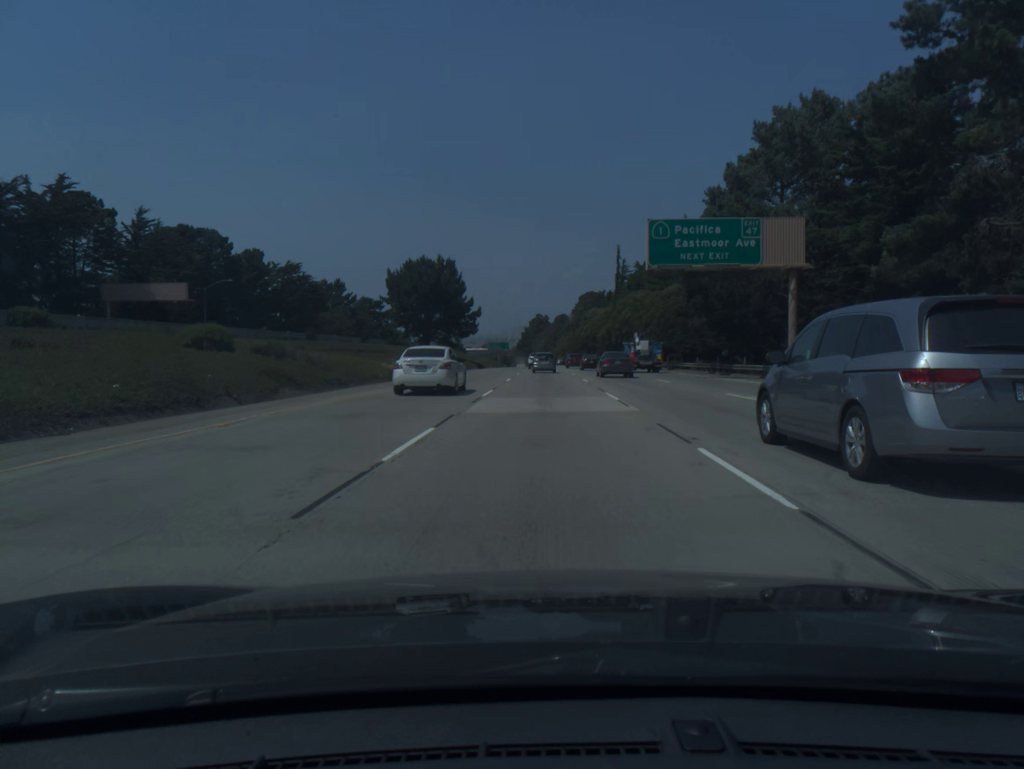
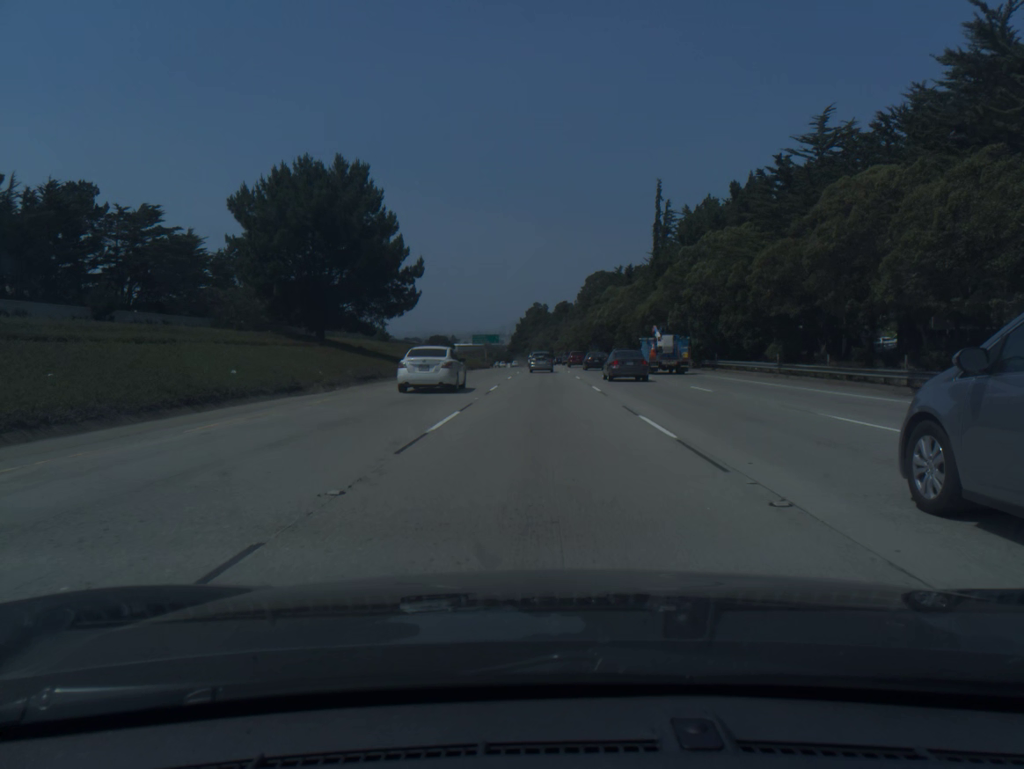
(0.0, +53.3) m; 0°
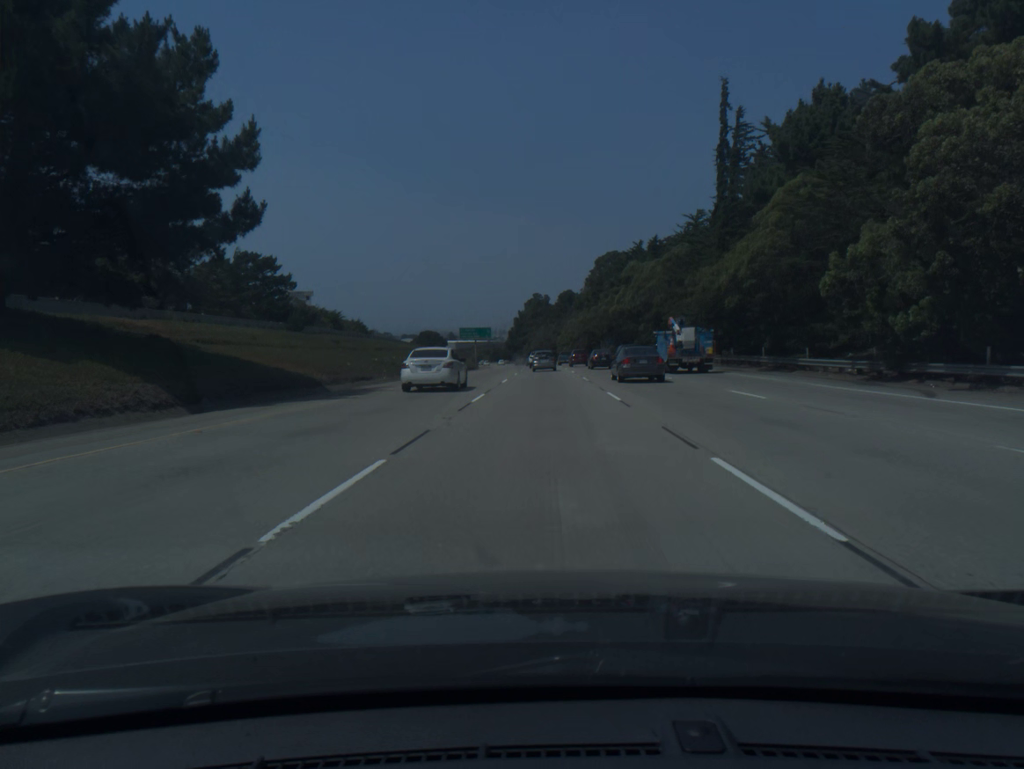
(0.0, +35.4) m; 0°
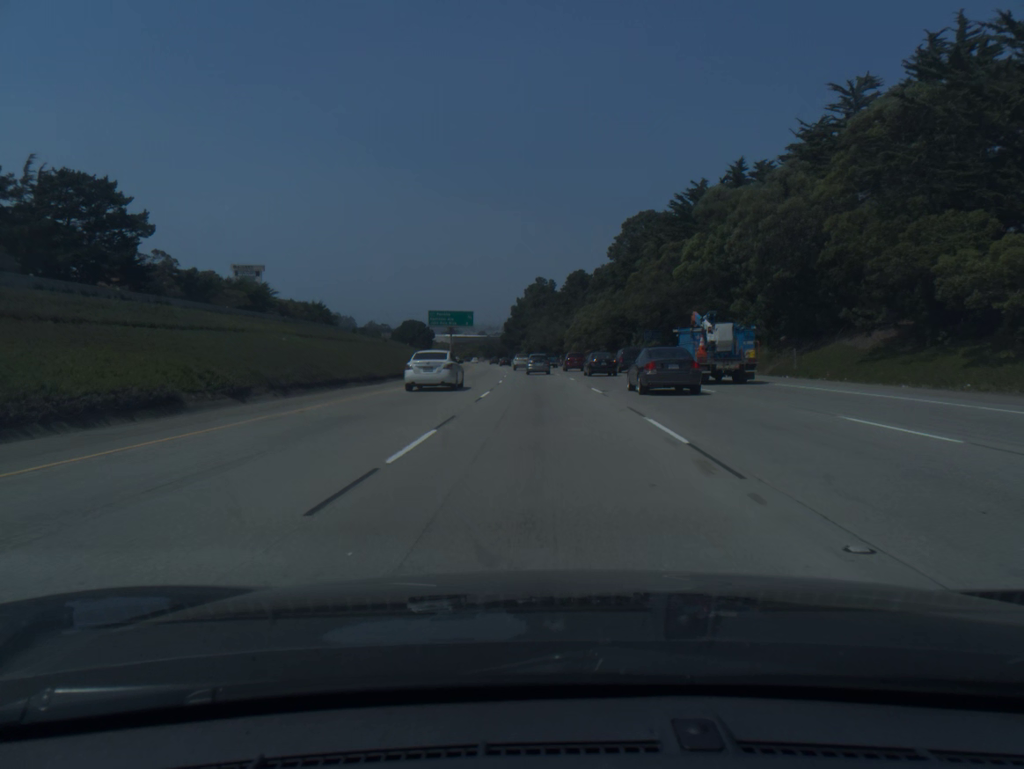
(0.0, +53.0) m; 0°
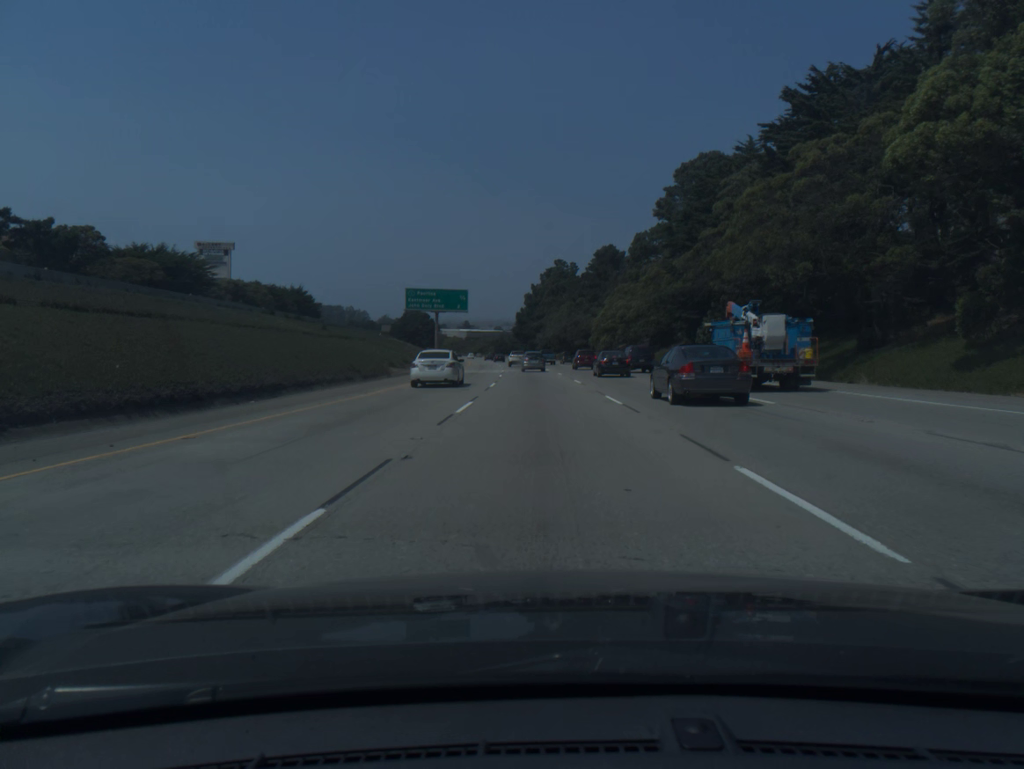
(-0.3, +35.3) m; -1°
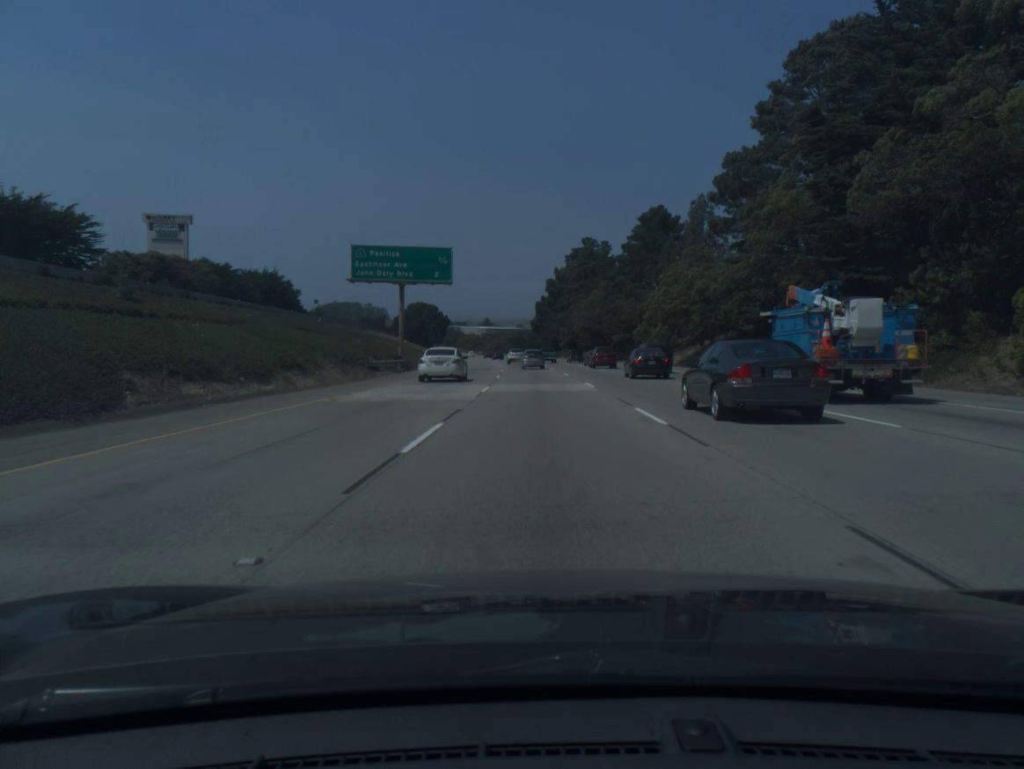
(-0.5, +35.4) m; -2°
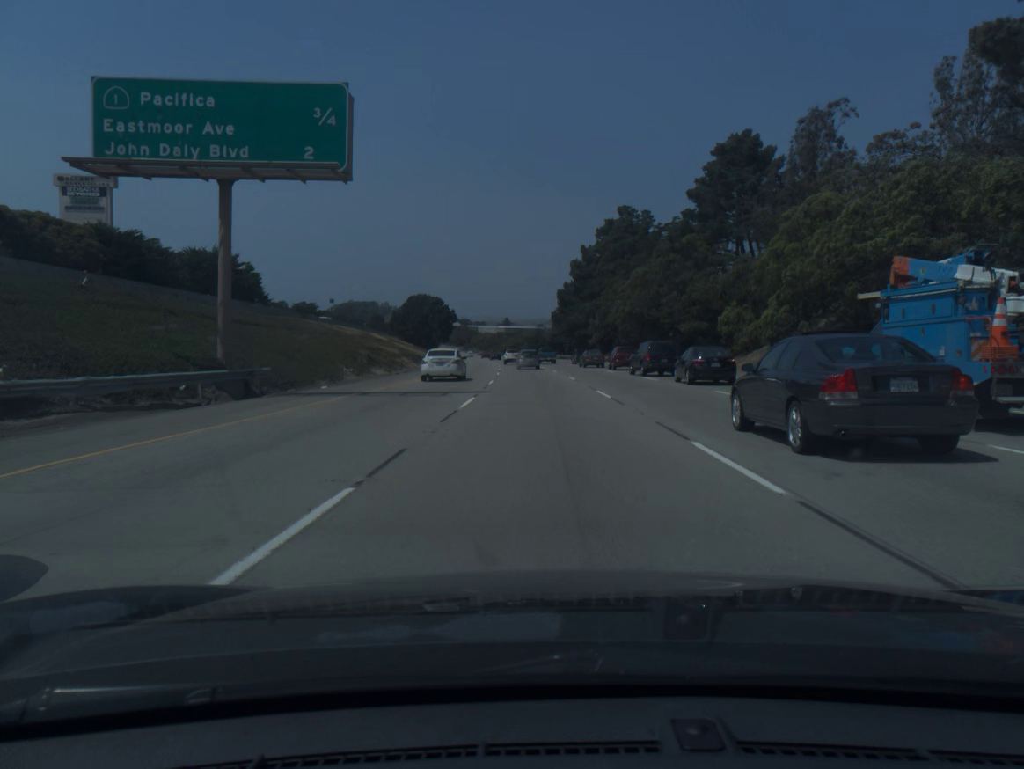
(-0.5, +35.5) m; -2°
